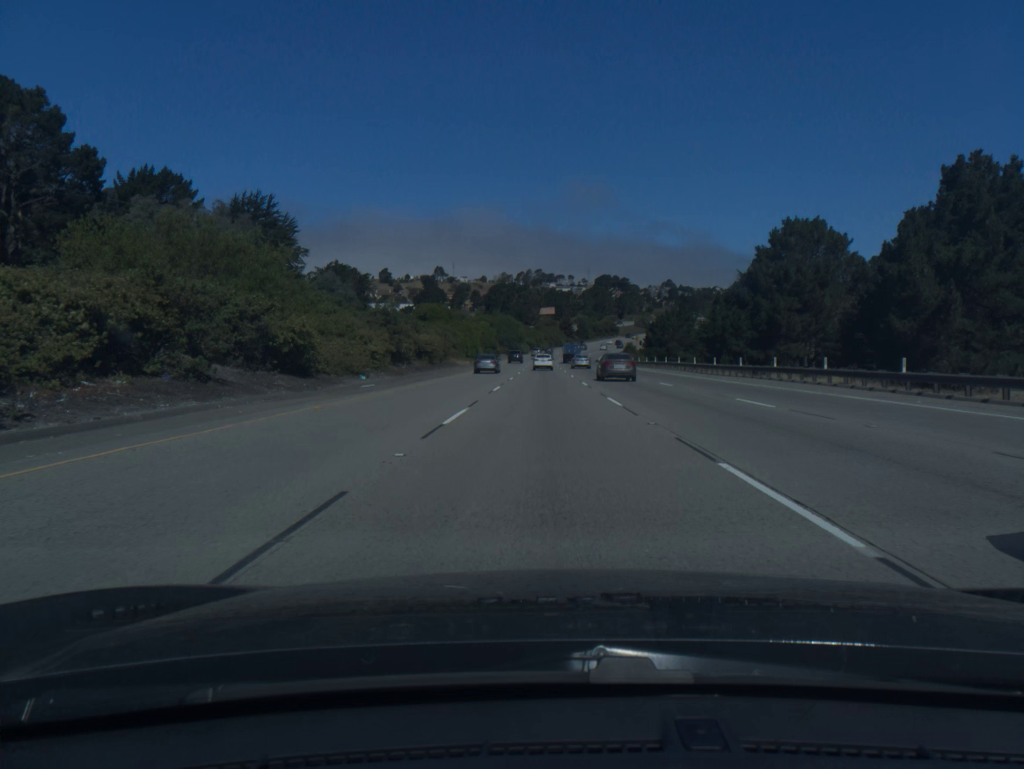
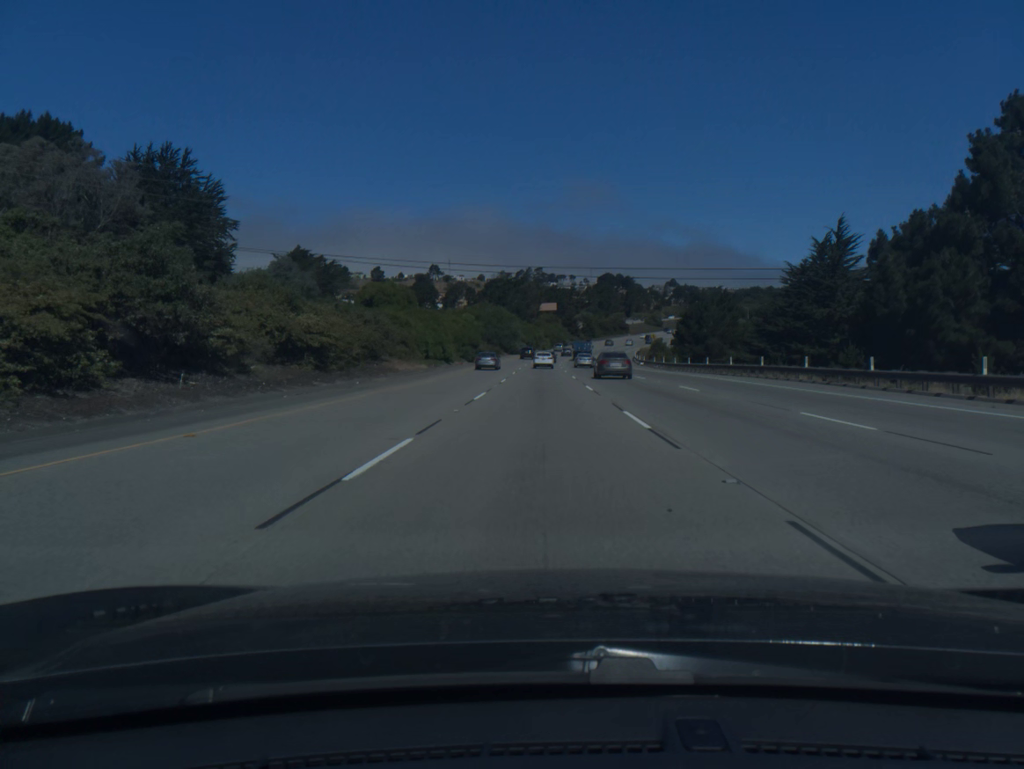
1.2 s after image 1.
(+0.1, +35.6) m; 0°
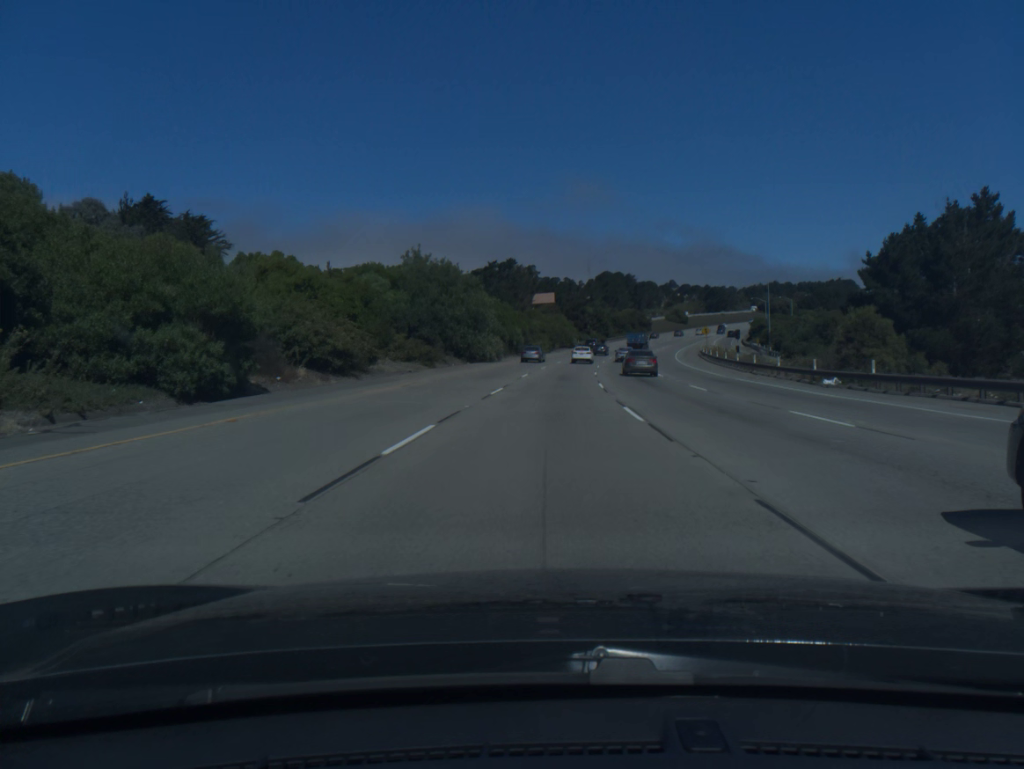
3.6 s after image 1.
(-0.2, +71.4) m; 0°
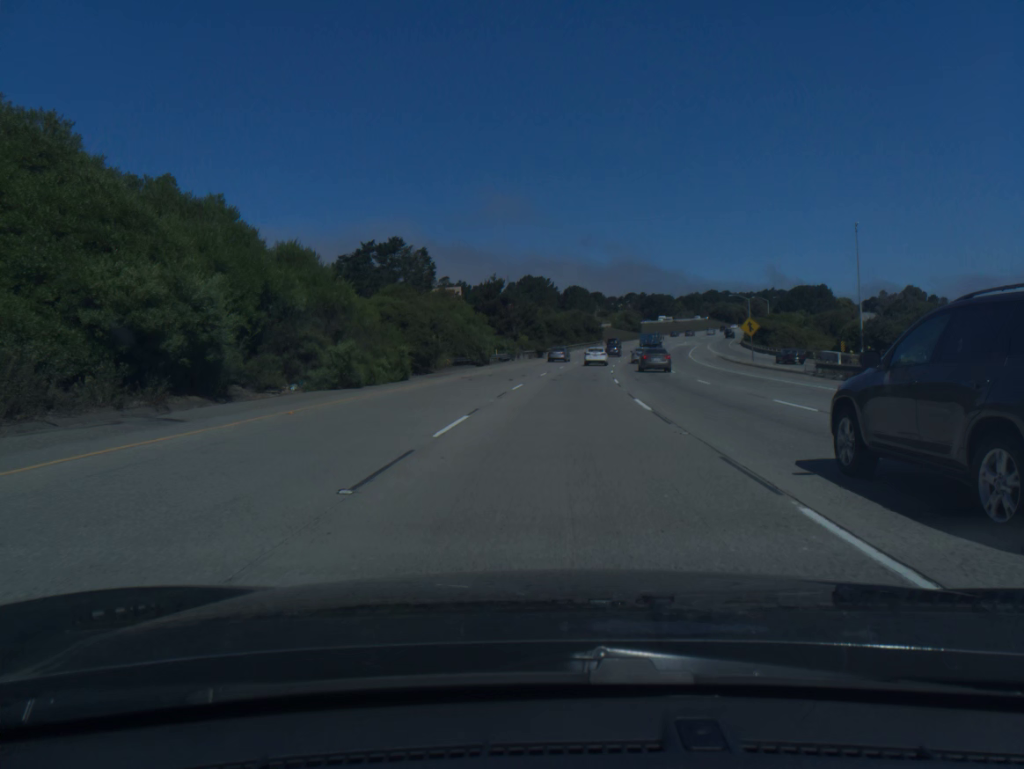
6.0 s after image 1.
(+3.0, +70.4) m; +6°
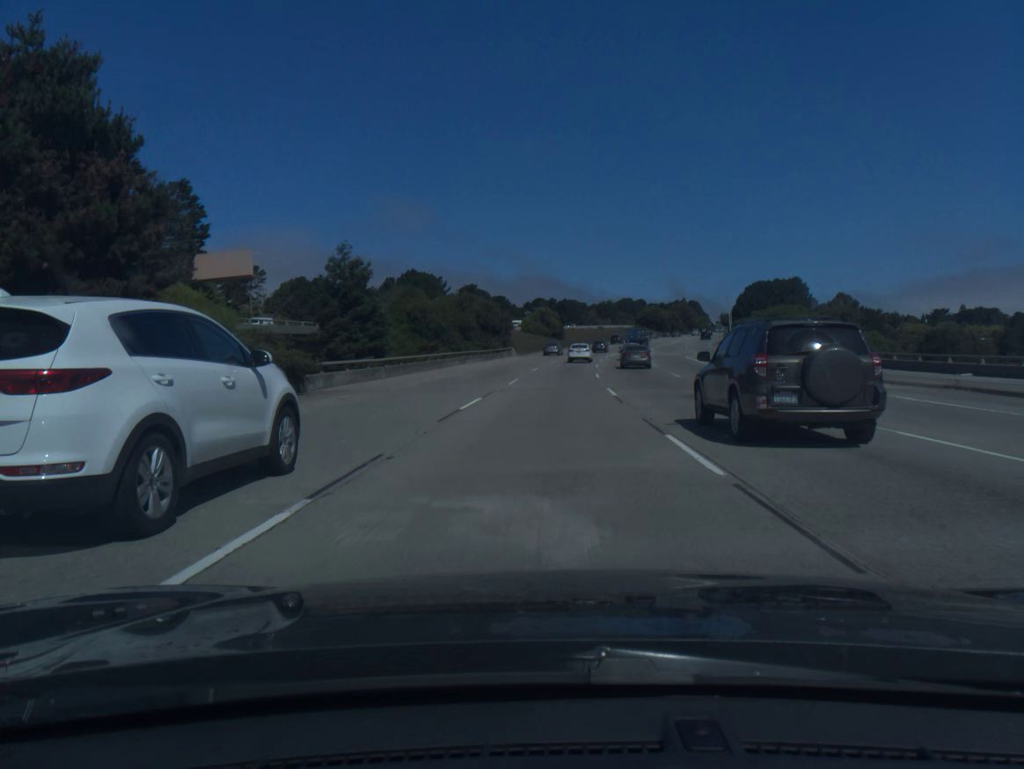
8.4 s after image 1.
(+4.2, +67.6) m; +7°
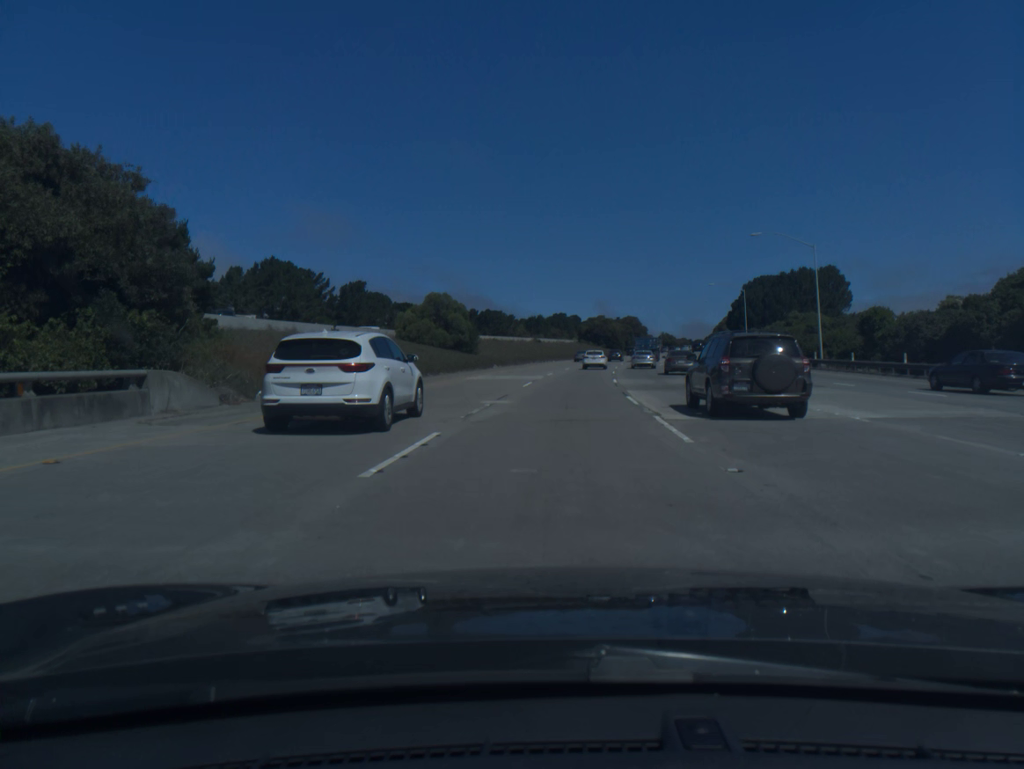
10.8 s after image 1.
(+2.8, +65.7) m; +5°
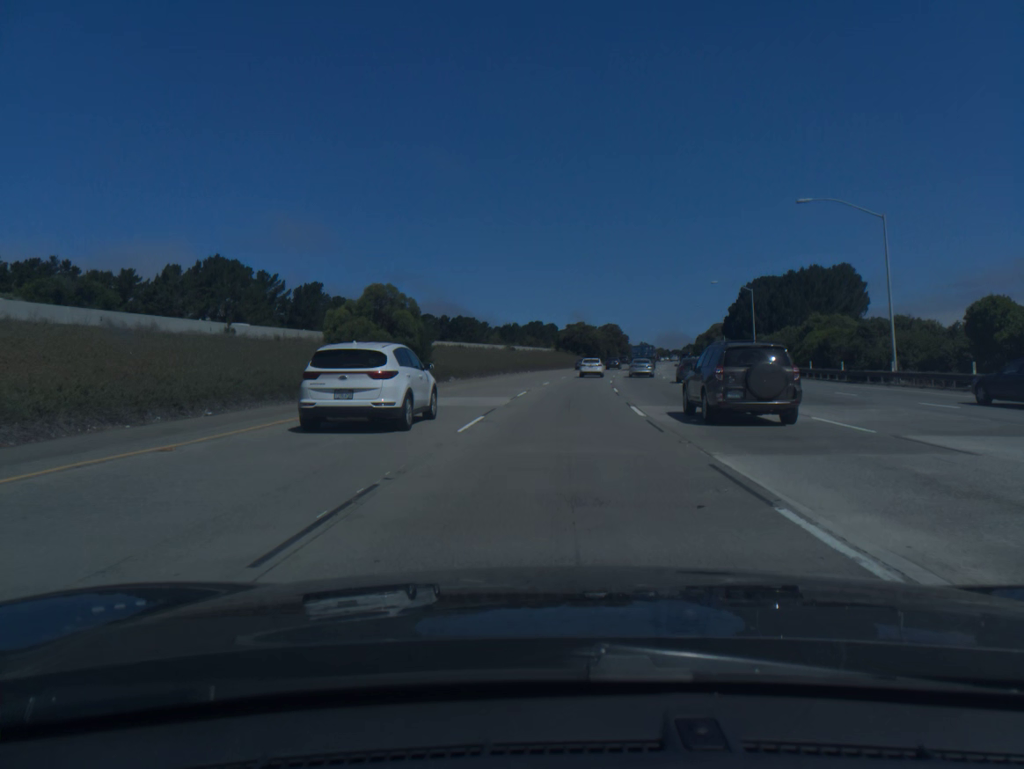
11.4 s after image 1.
(+0.3, +16.2) m; +2°
